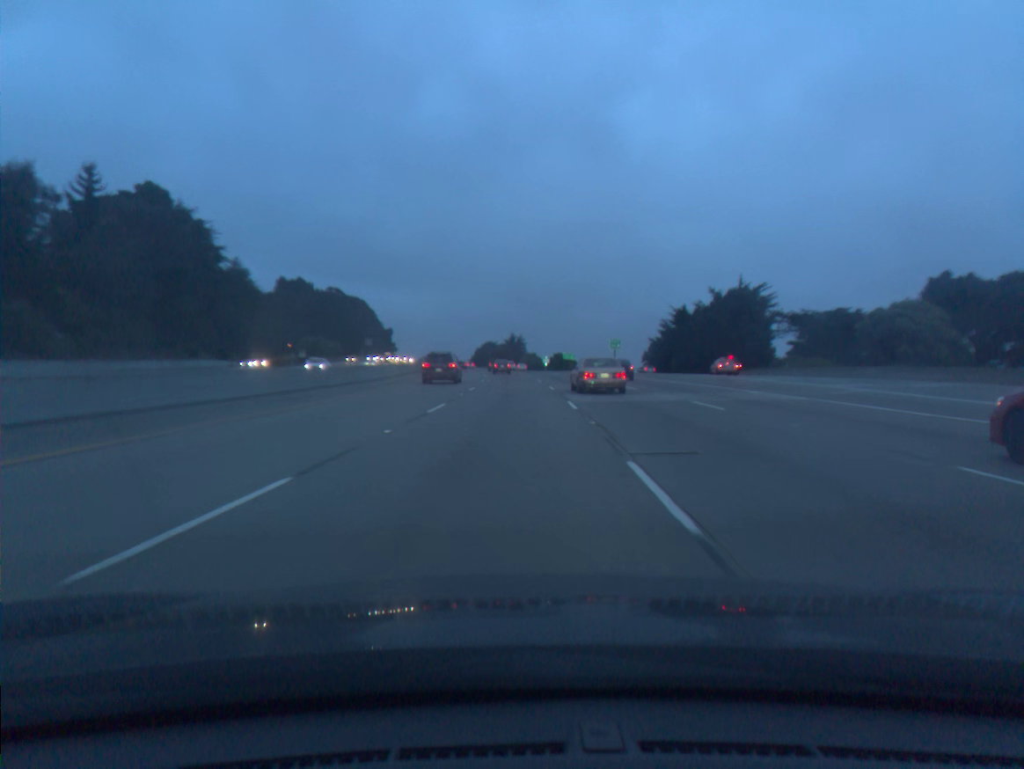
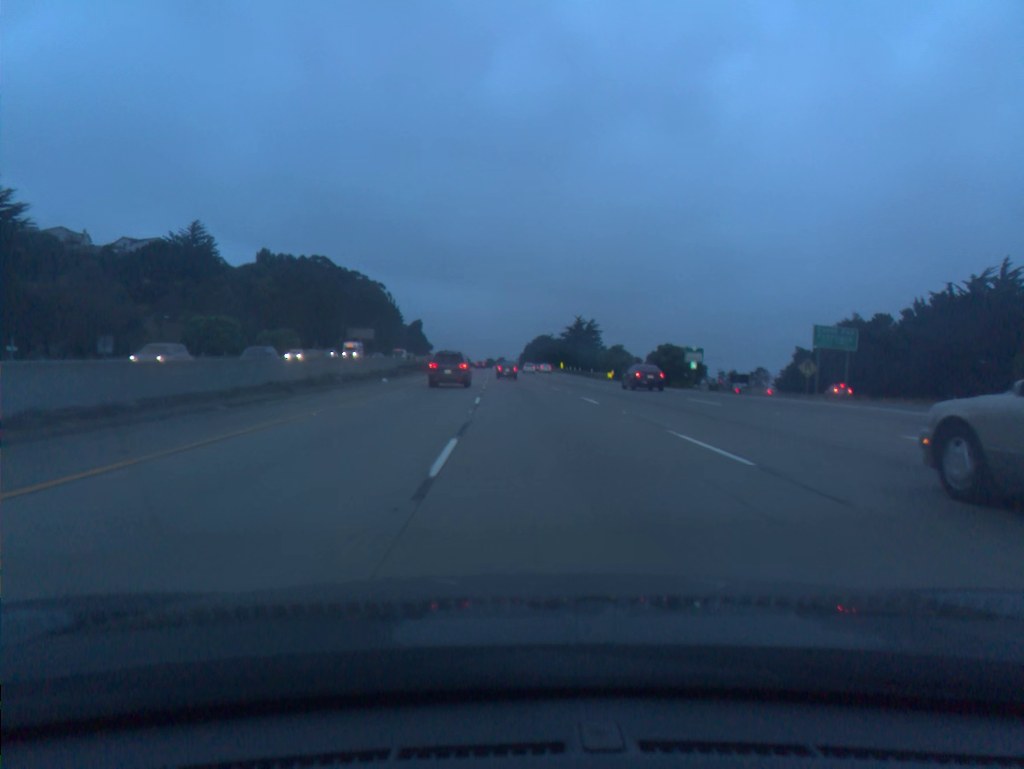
(-3.6, +97.8) m; -4°
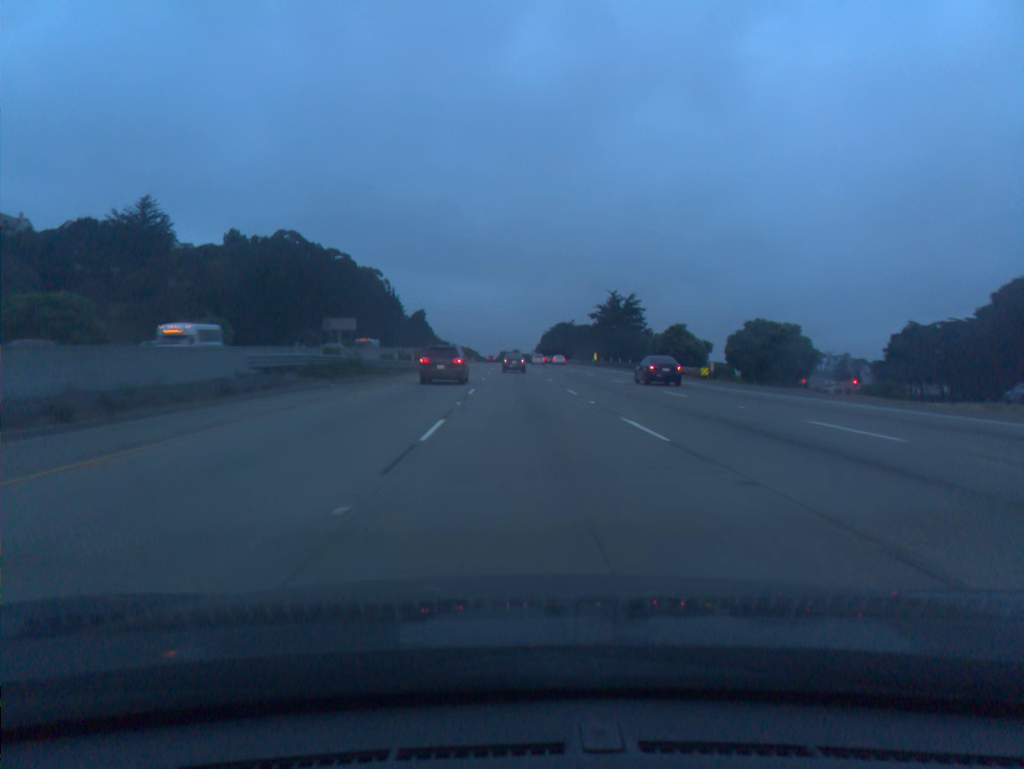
(-0.4, +40.8) m; -1°
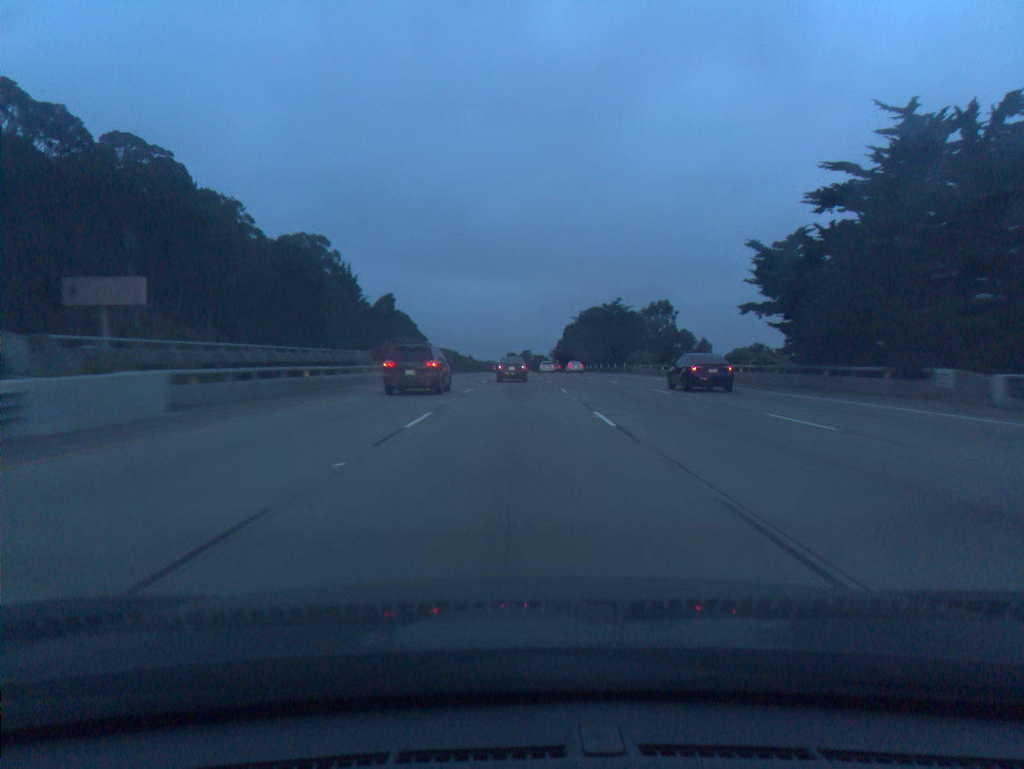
(-0.9, +100.3) m; -1°
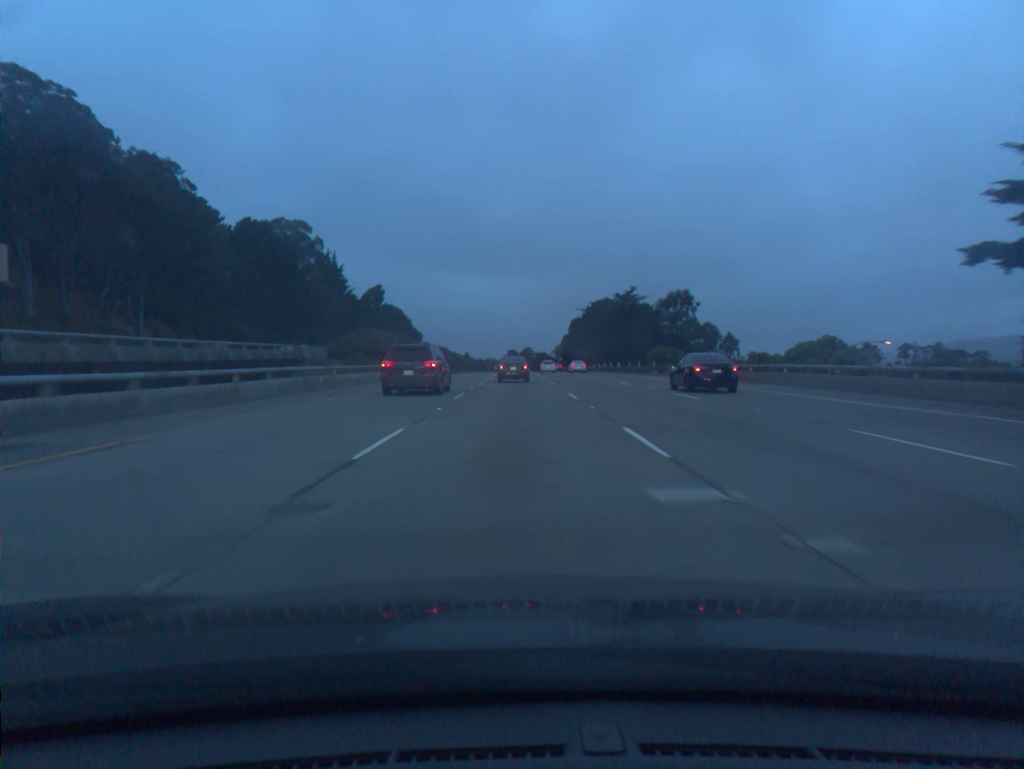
(0.0, +19.3) m; 0°
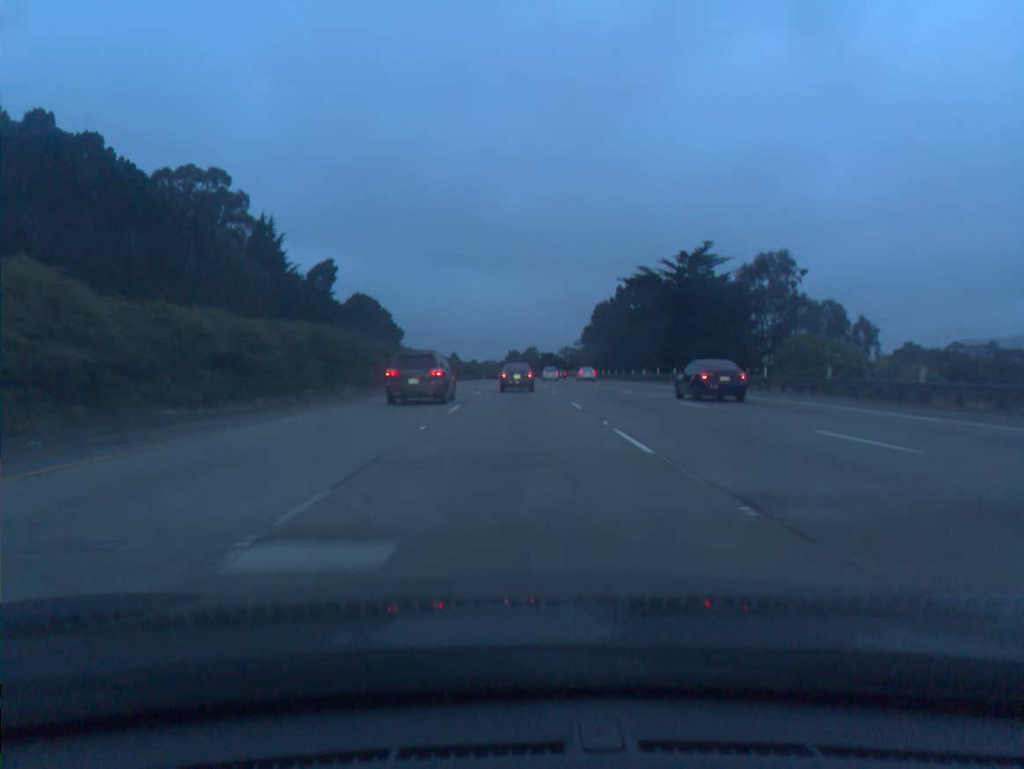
(-0.1, +56.6) m; 0°
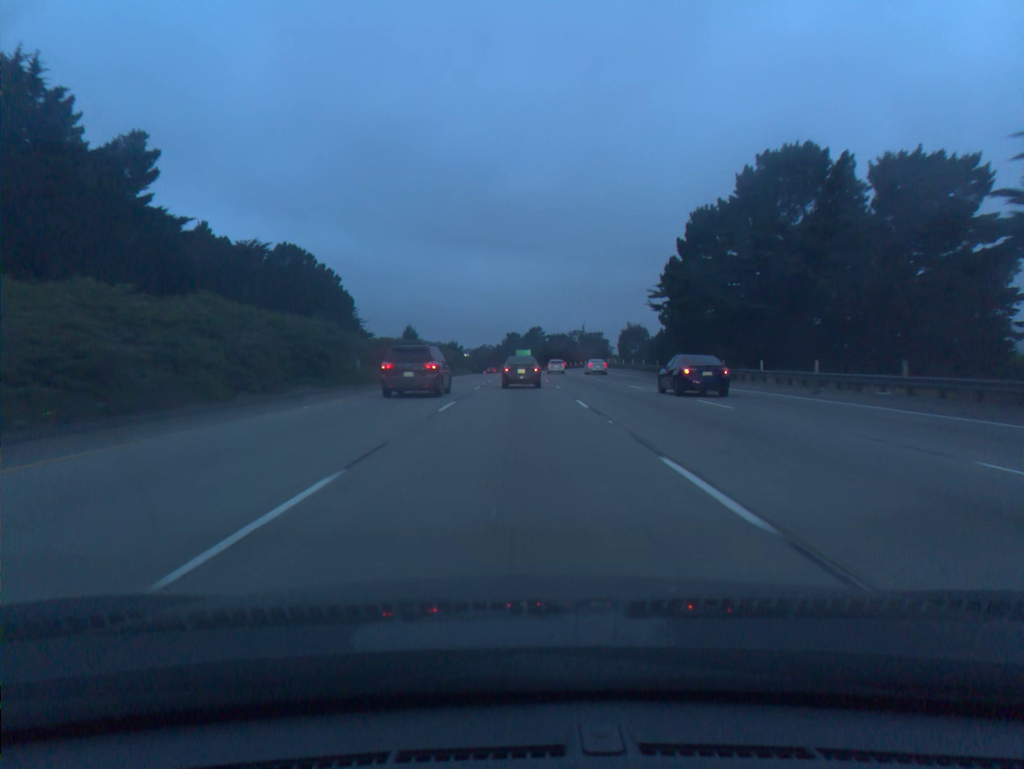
(+0.1, +75.2) m; 0°
